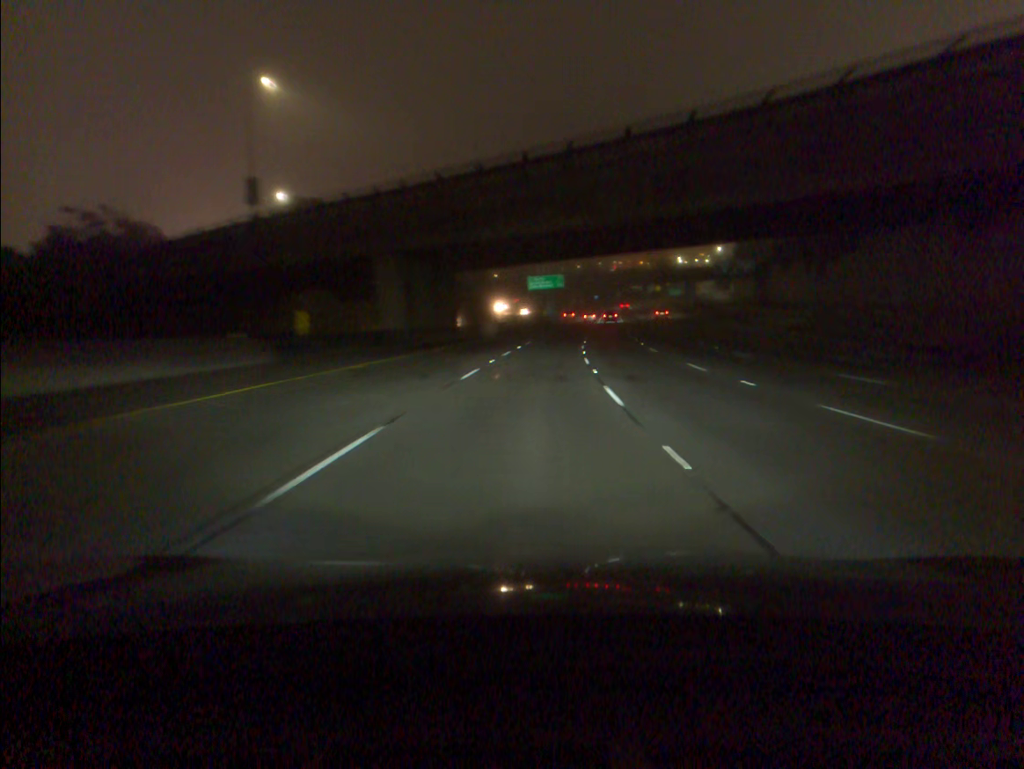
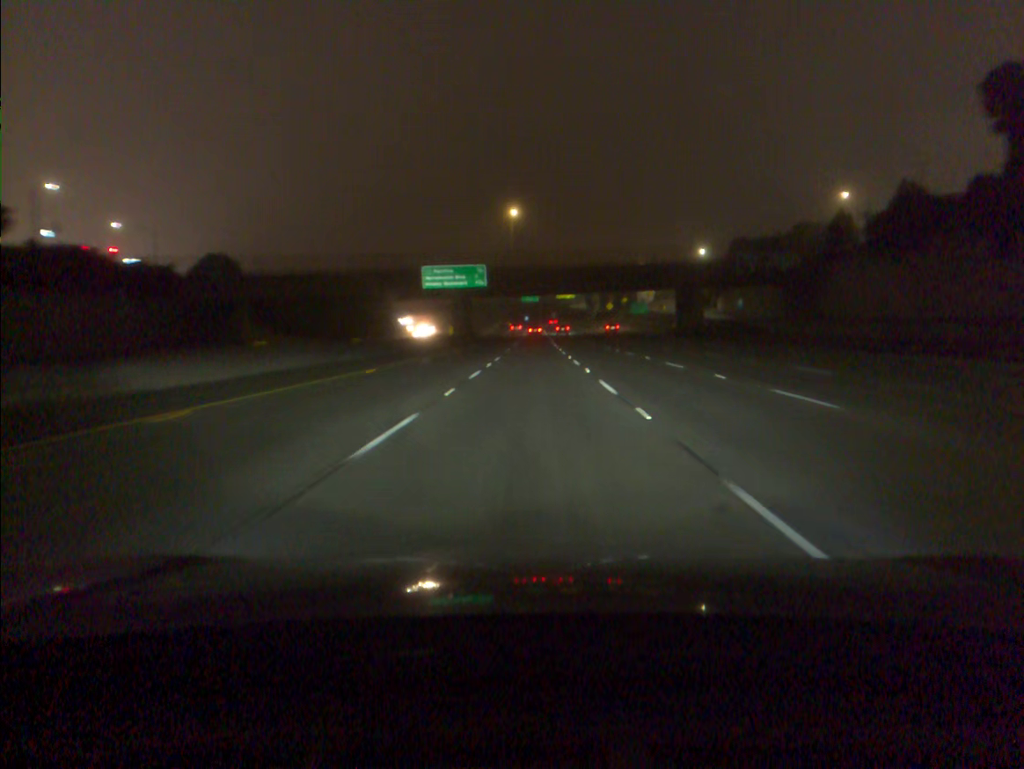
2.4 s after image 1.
(+3.5, +69.9) m; +5°
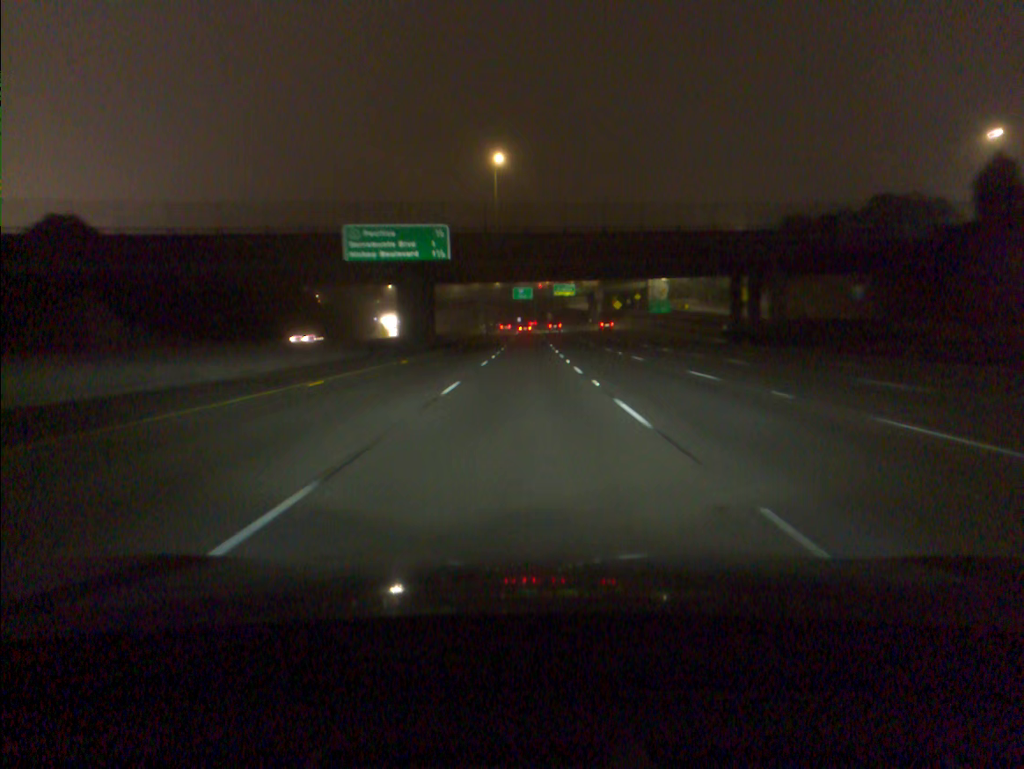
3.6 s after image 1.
(+0.3, +35.1) m; +1°
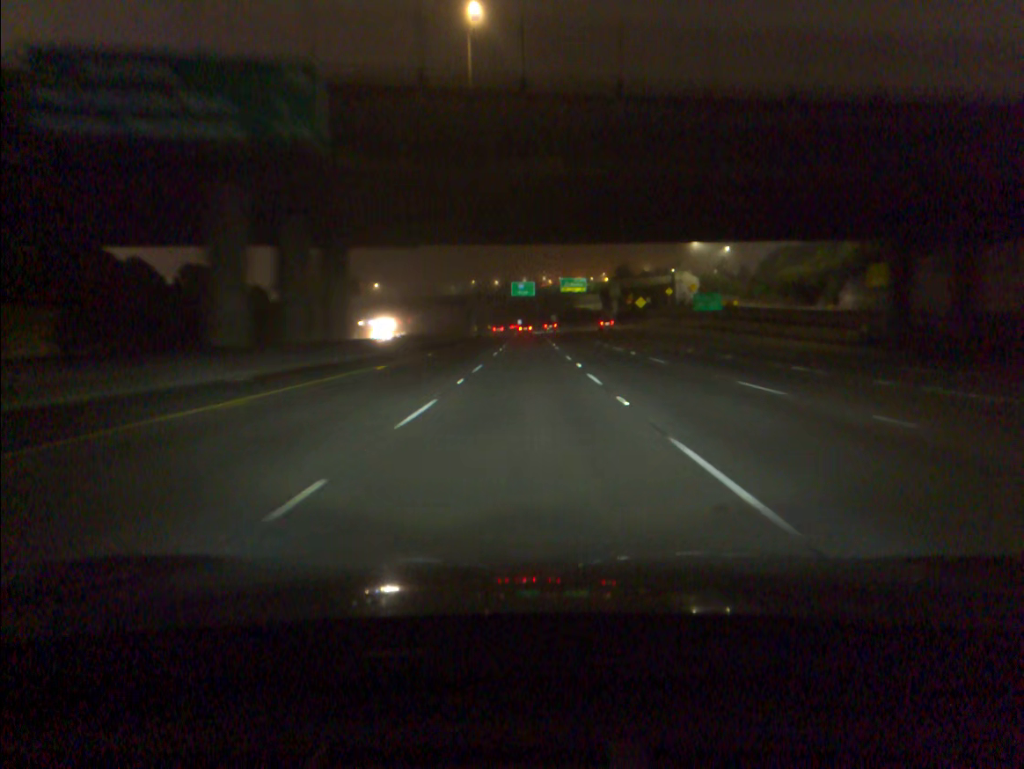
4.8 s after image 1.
(0.0, +35.1) m; 0°
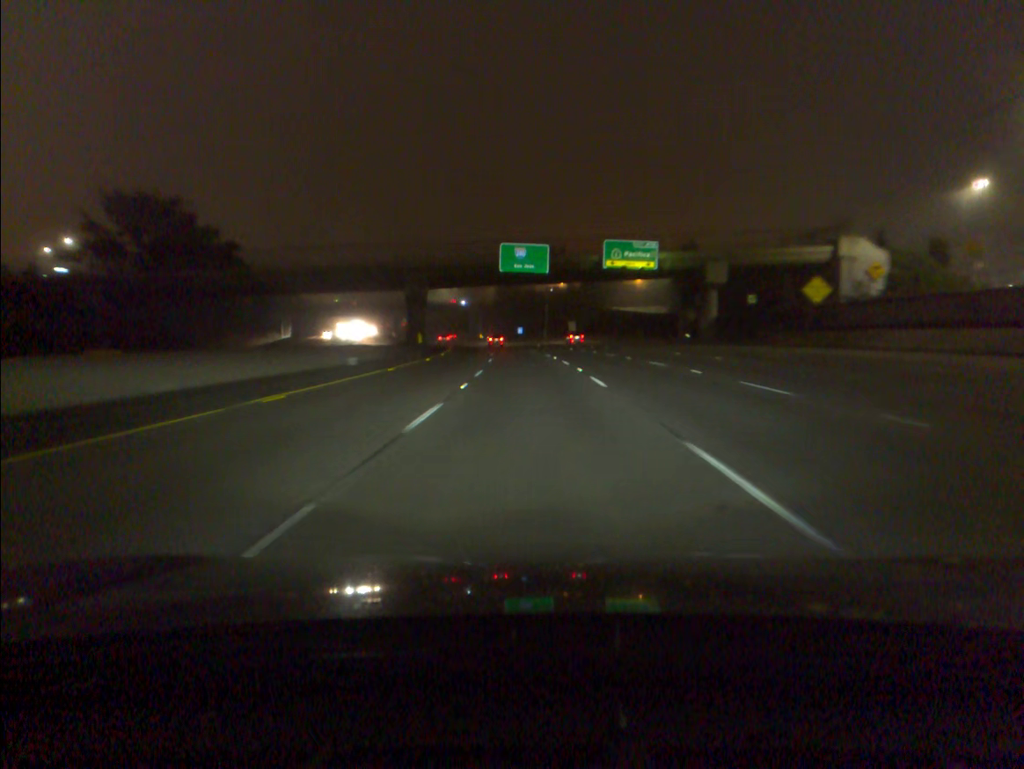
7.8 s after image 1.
(-0.1, +87.9) m; 0°
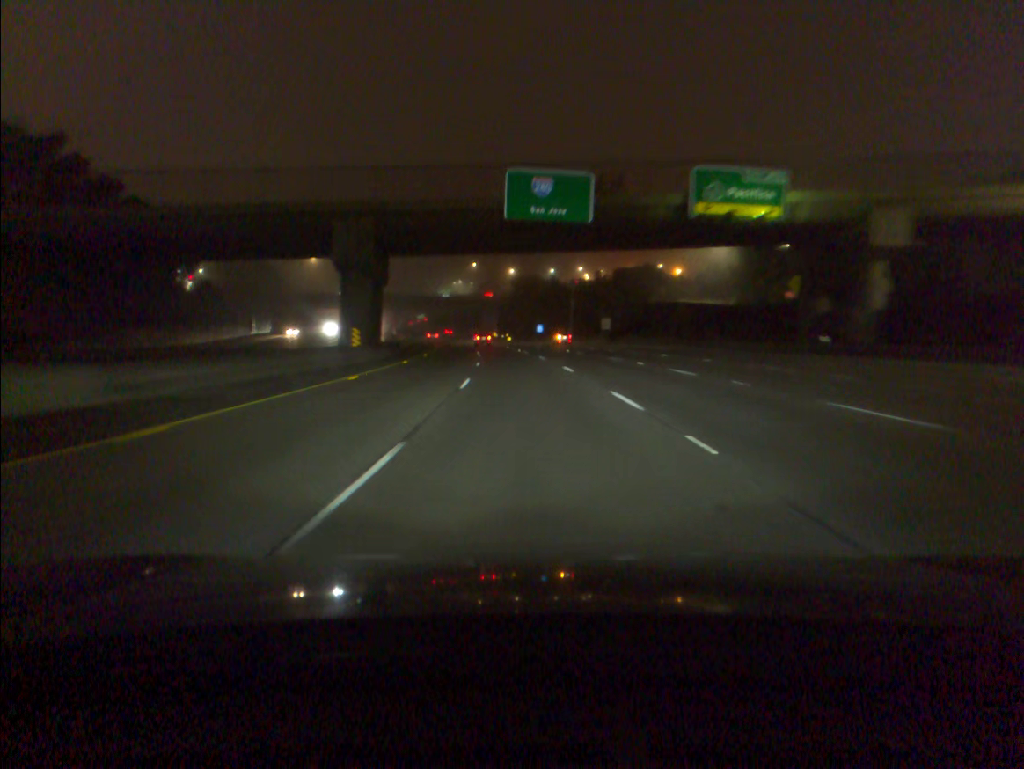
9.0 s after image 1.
(-0.3, +35.1) m; -1°
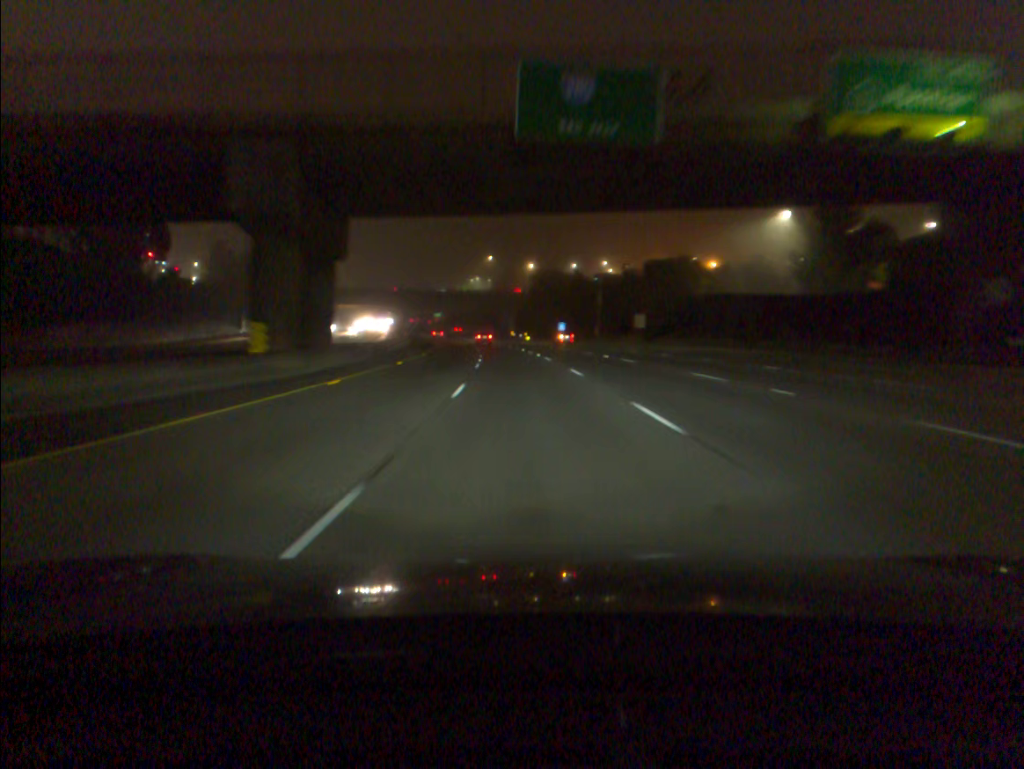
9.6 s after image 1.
(-0.2, +17.6) m; -1°
